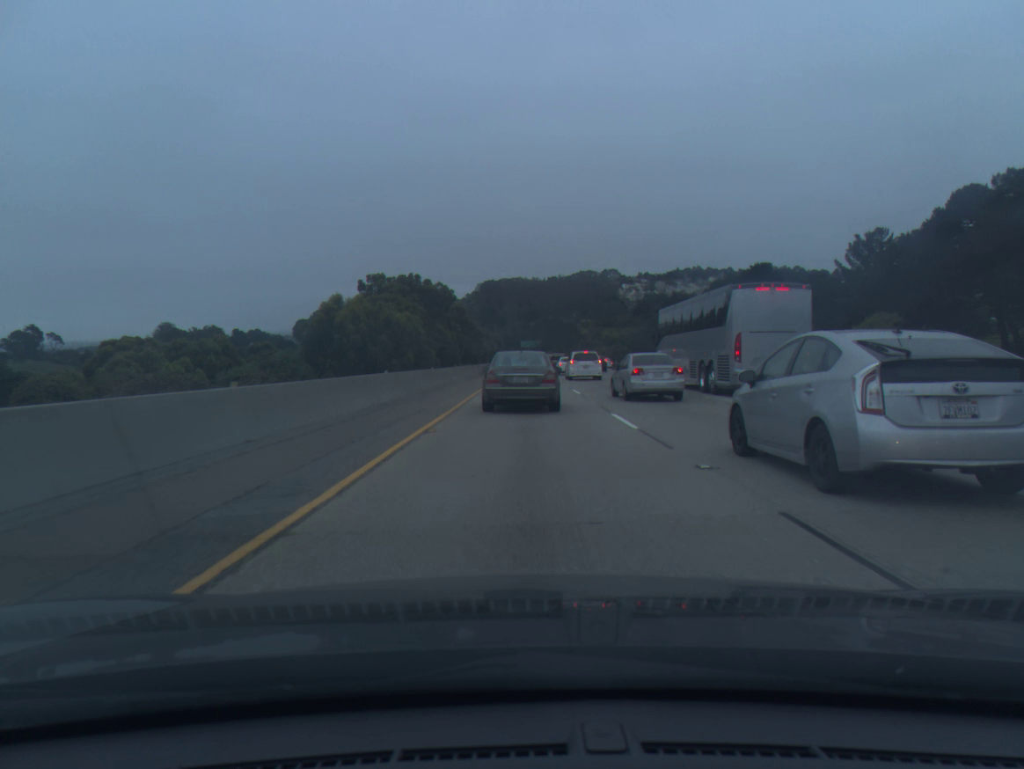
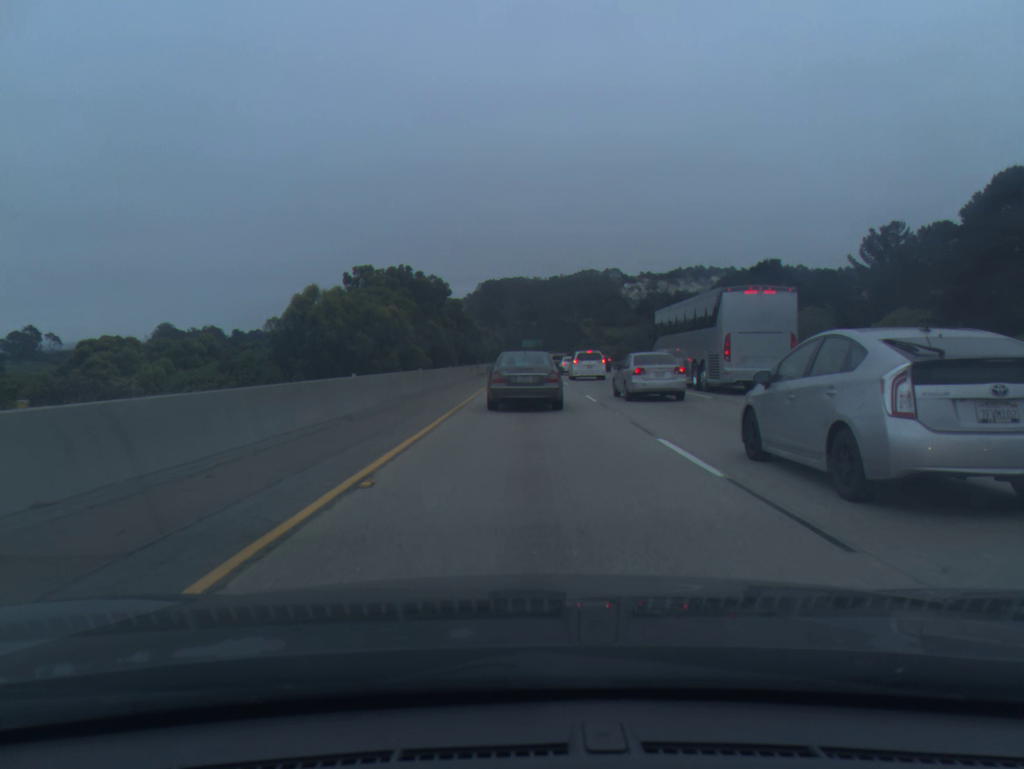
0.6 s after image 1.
(0.0, +5.7) m; 0°
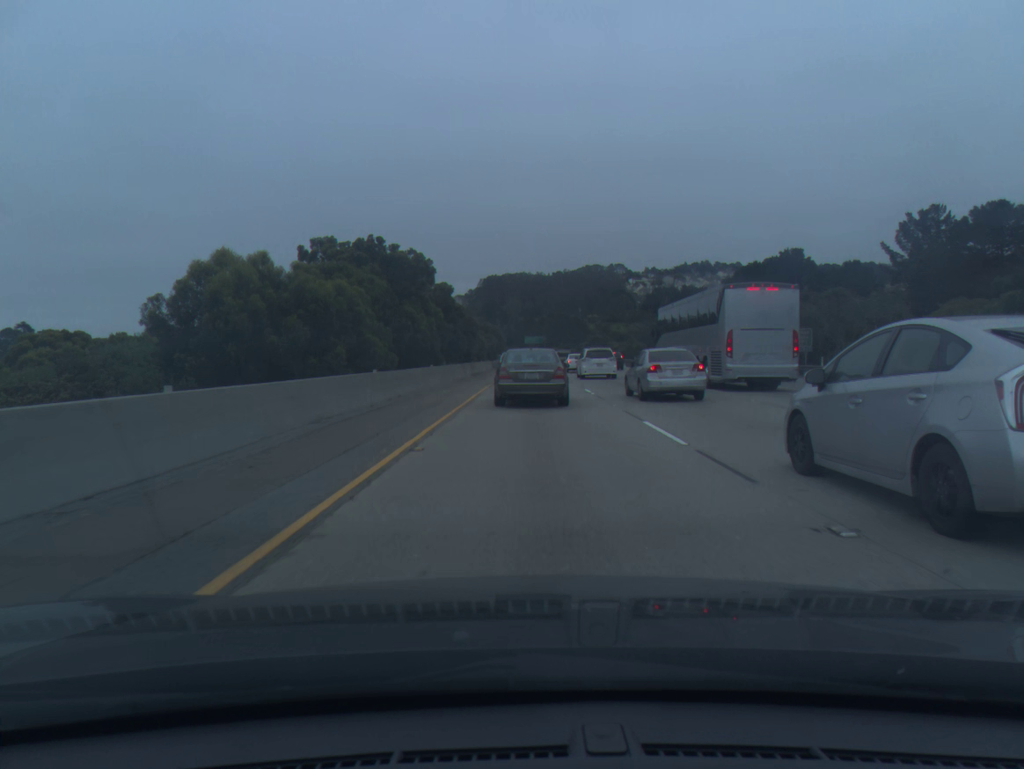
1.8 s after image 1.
(0.0, +12.0) m; 0°
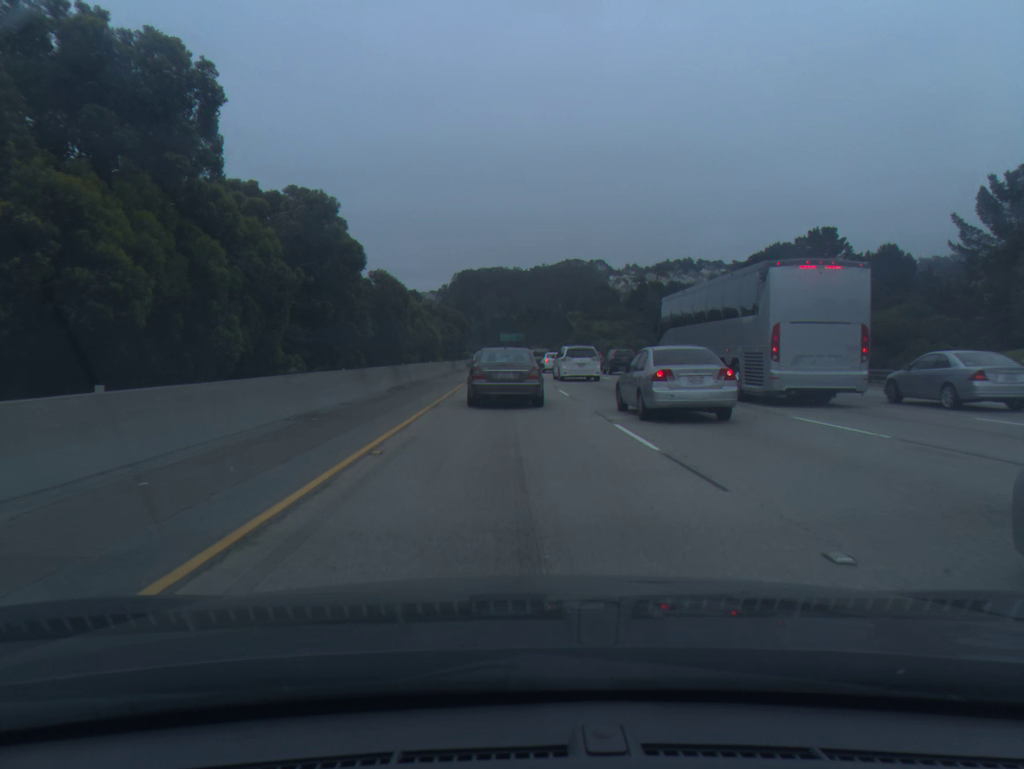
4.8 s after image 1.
(+0.3, +29.9) m; +1°
